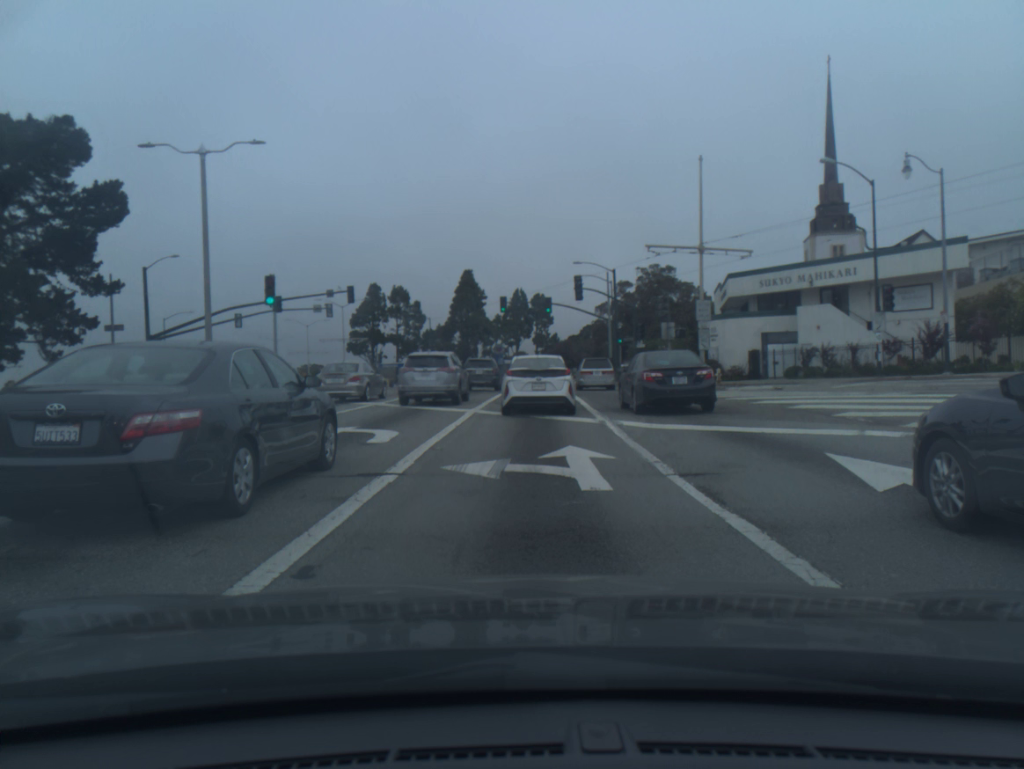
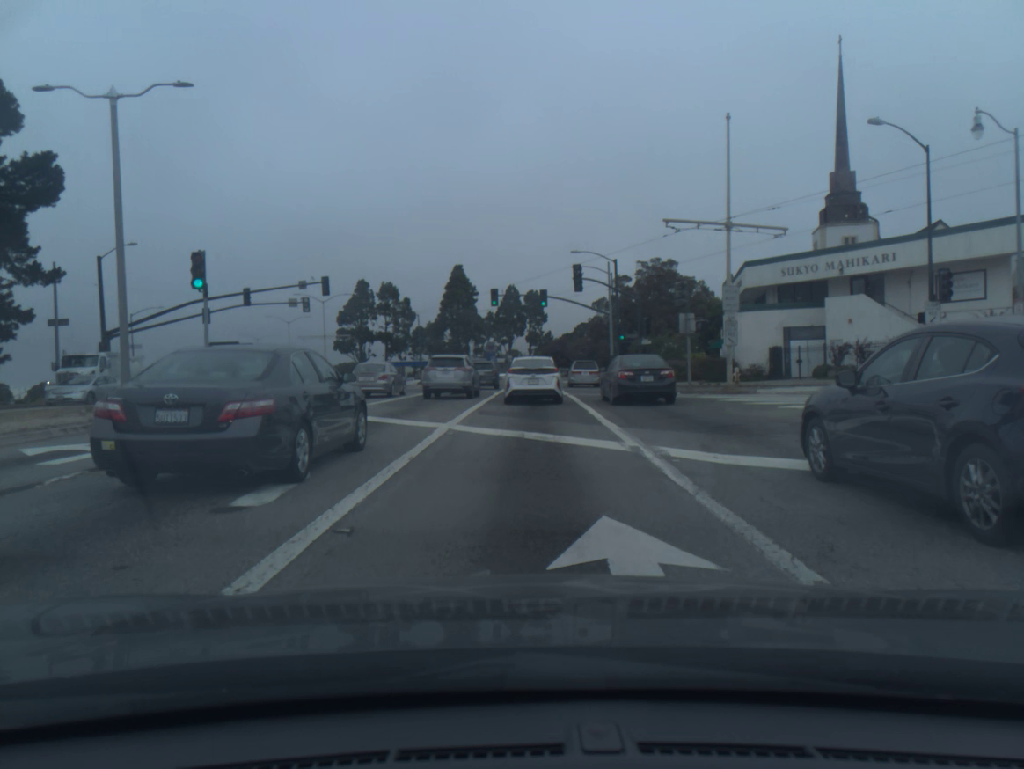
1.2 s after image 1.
(0.0, +5.4) m; +1°
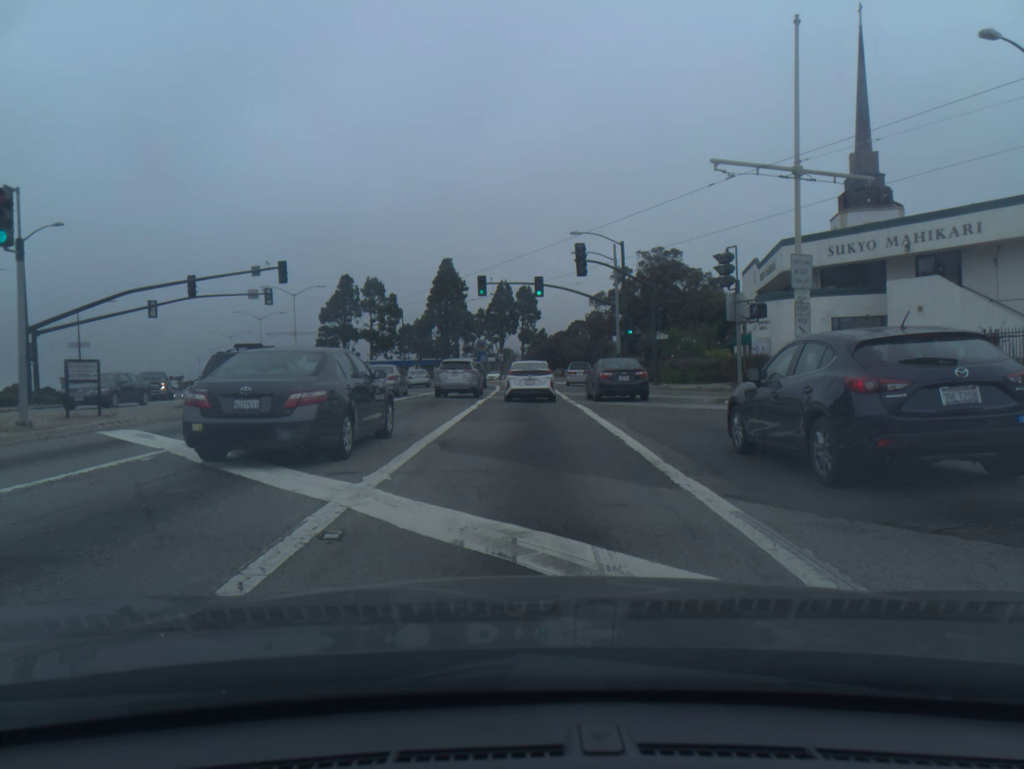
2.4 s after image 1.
(0.0, +7.7) m; 0°
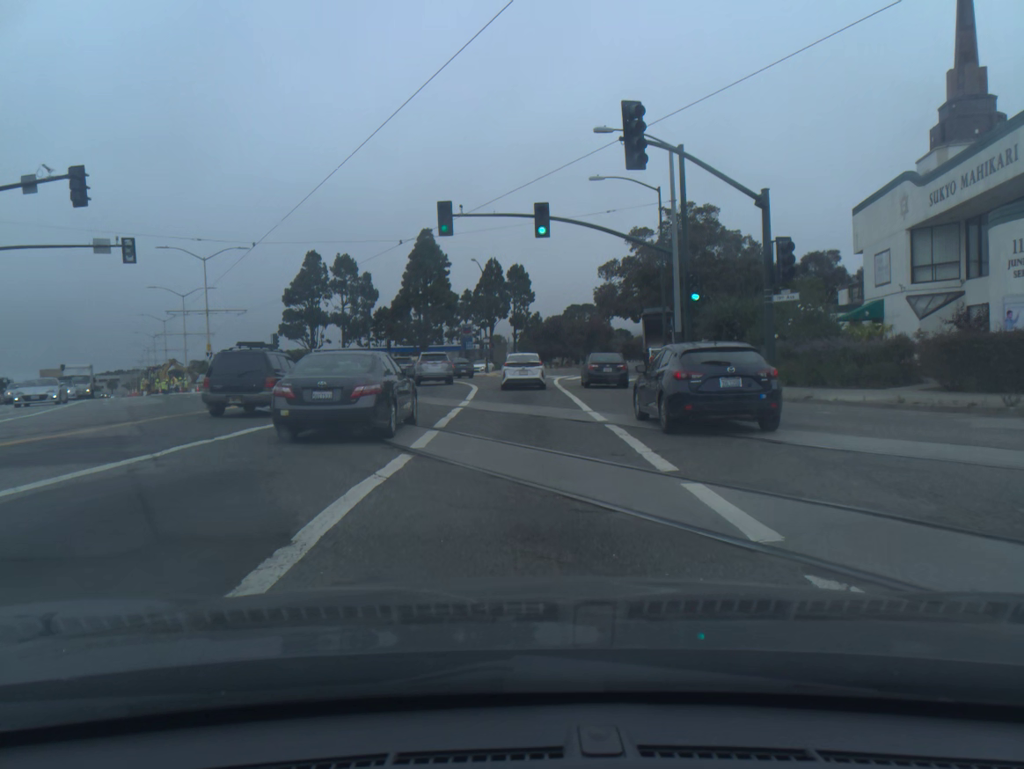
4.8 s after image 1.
(+0.2, +20.6) m; +1°
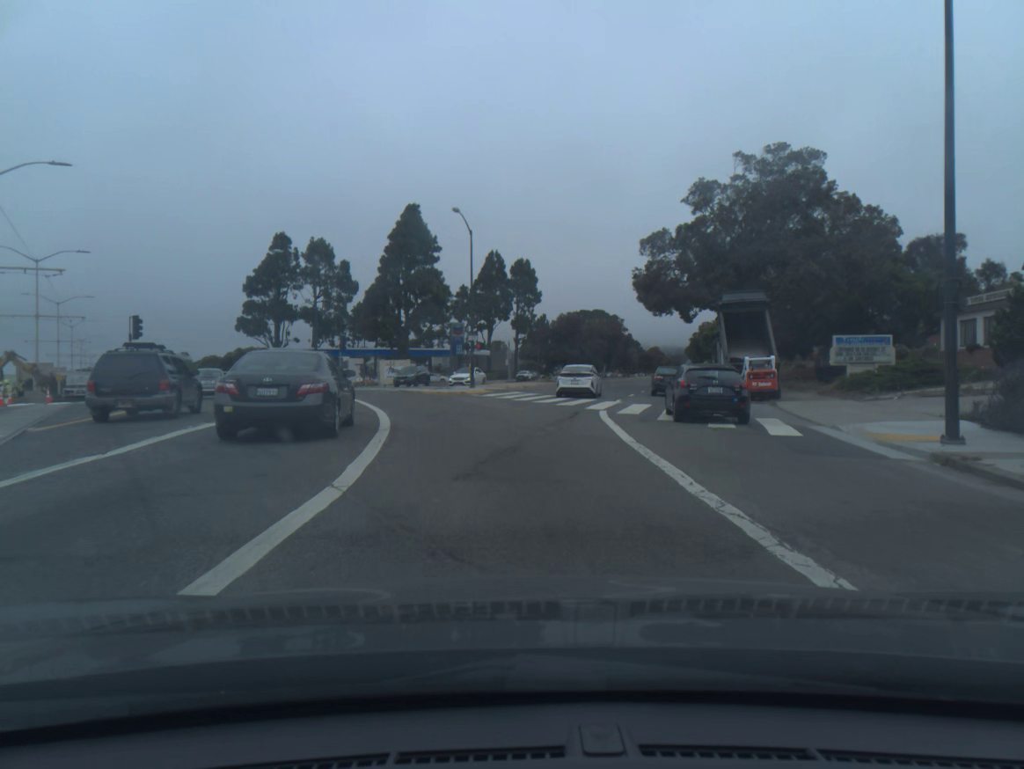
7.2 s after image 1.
(-0.2, +24.8) m; 0°
